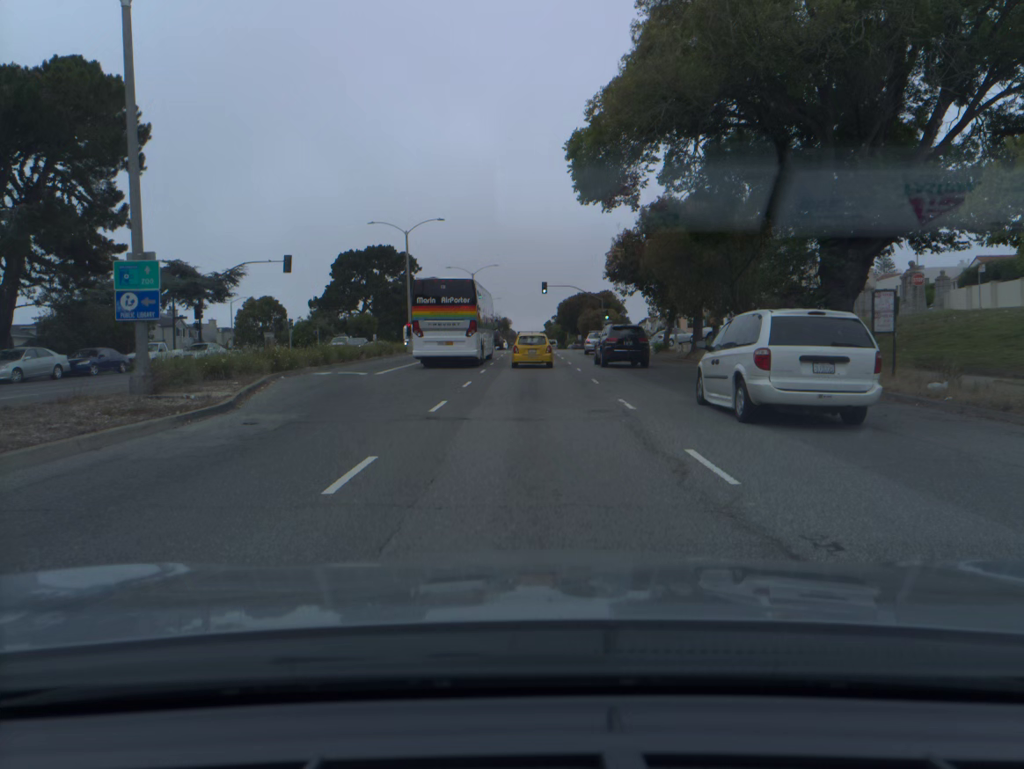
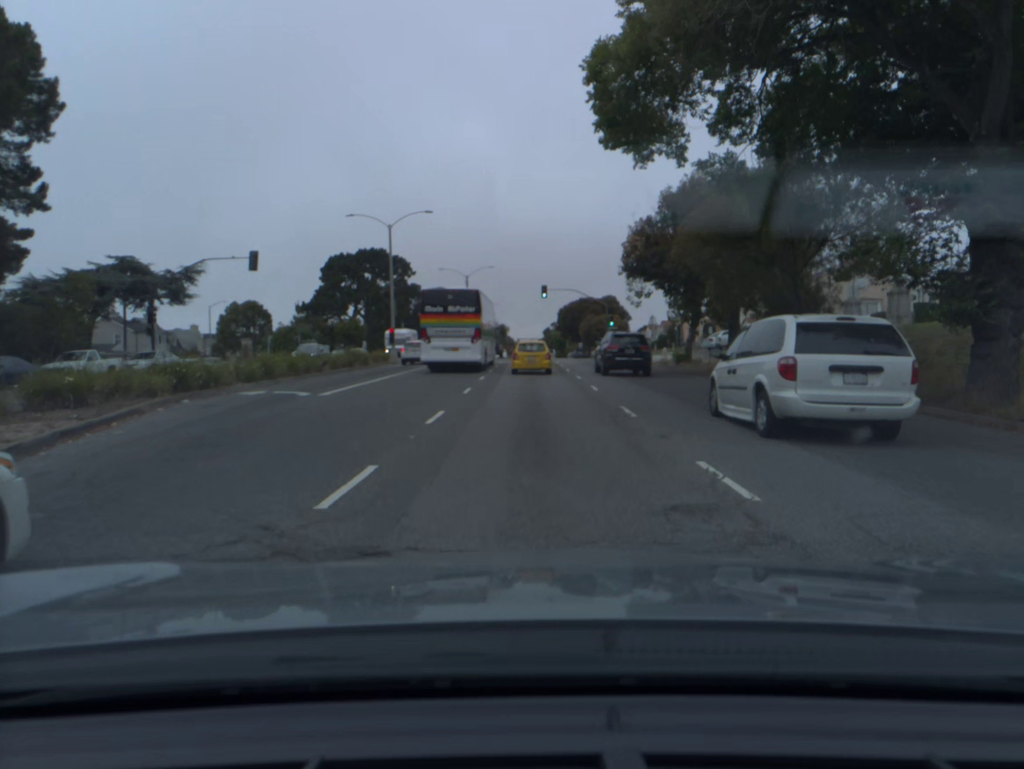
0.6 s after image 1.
(0.0, +7.6) m; 0°
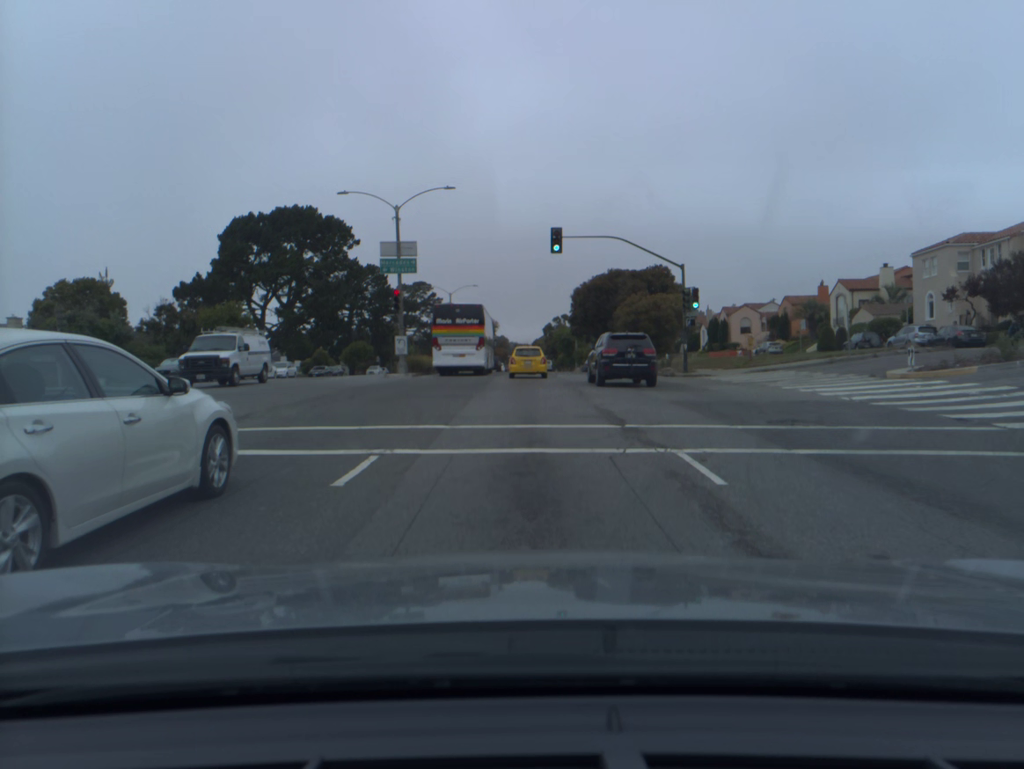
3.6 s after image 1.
(+0.2, +41.2) m; 0°
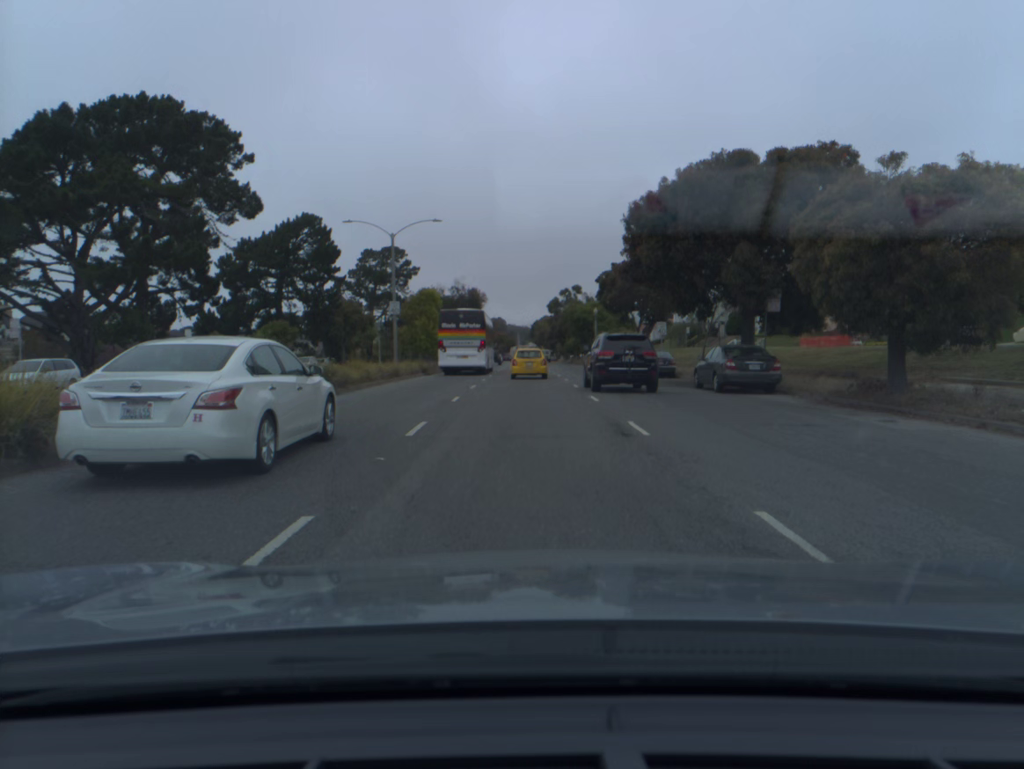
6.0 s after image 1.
(0.0, +35.7) m; 0°
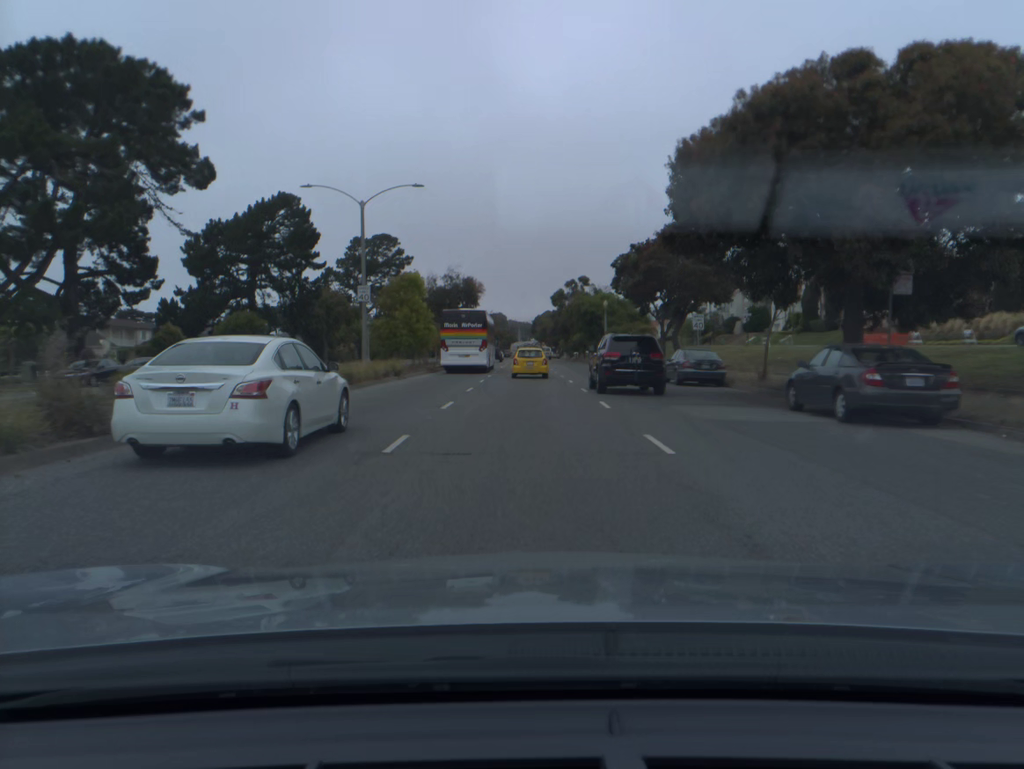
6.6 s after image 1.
(0.0, +9.2) m; 0°
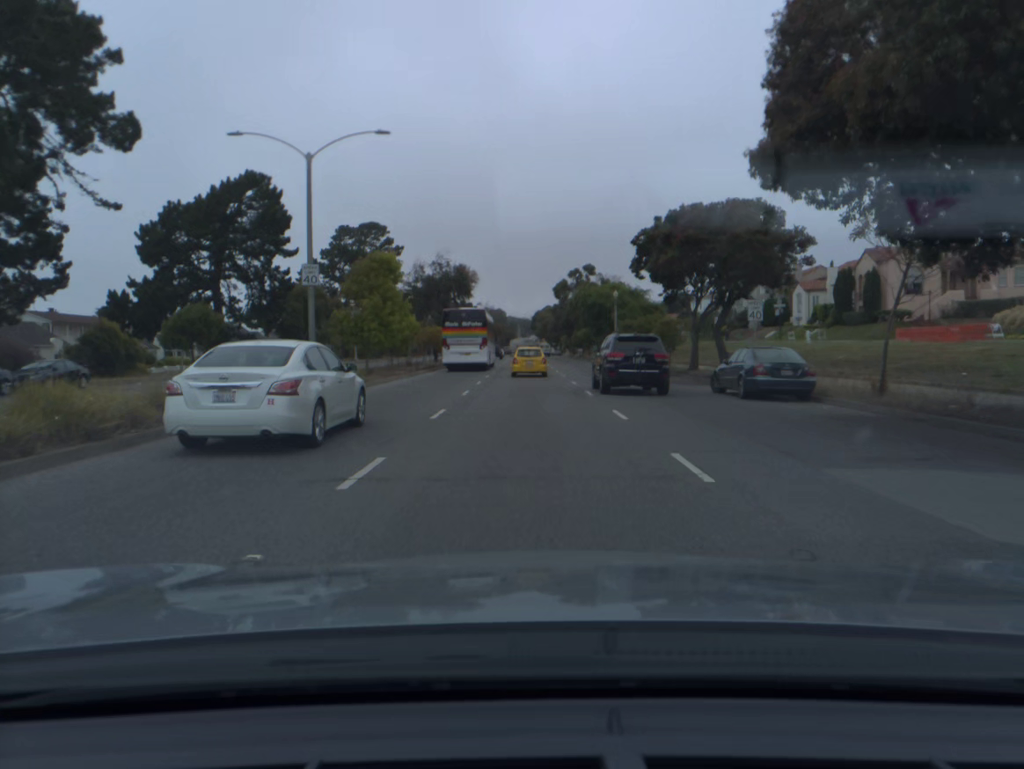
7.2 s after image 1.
(0.0, +9.4) m; 0°
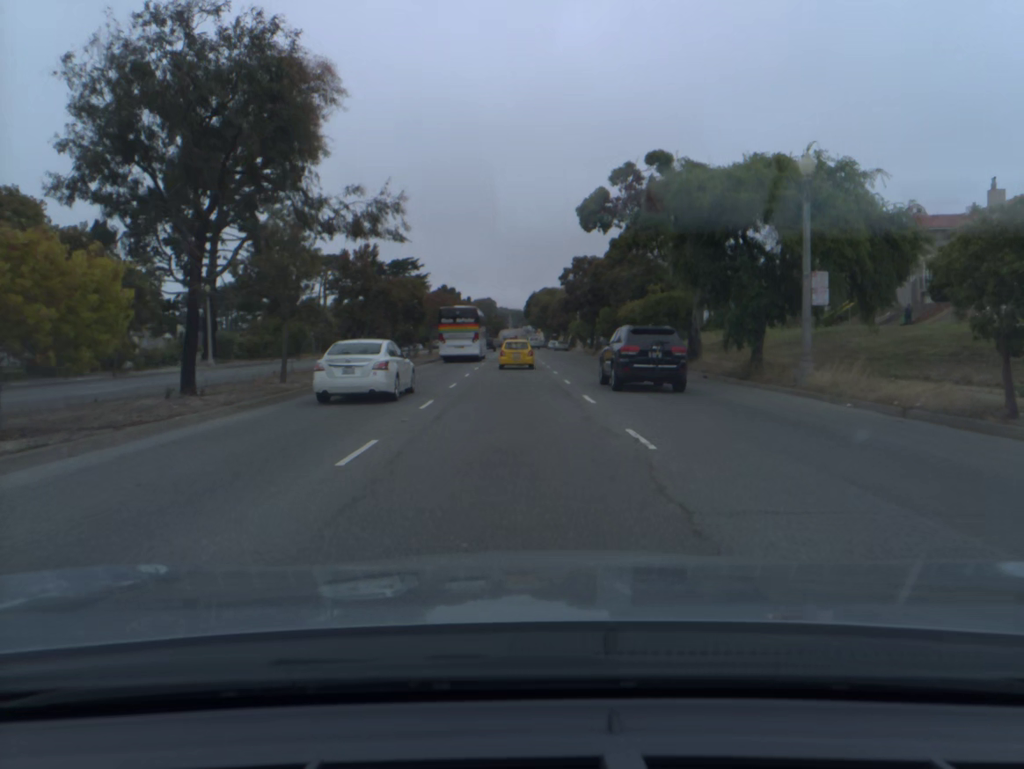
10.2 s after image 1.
(+0.3, +49.5) m; +1°
